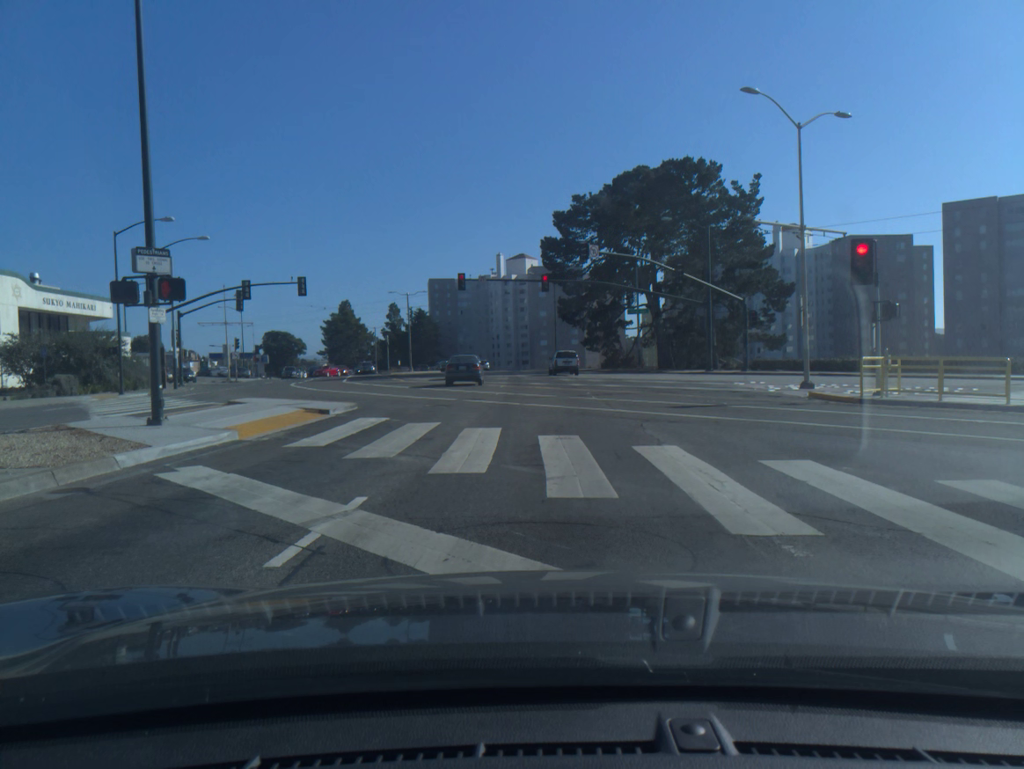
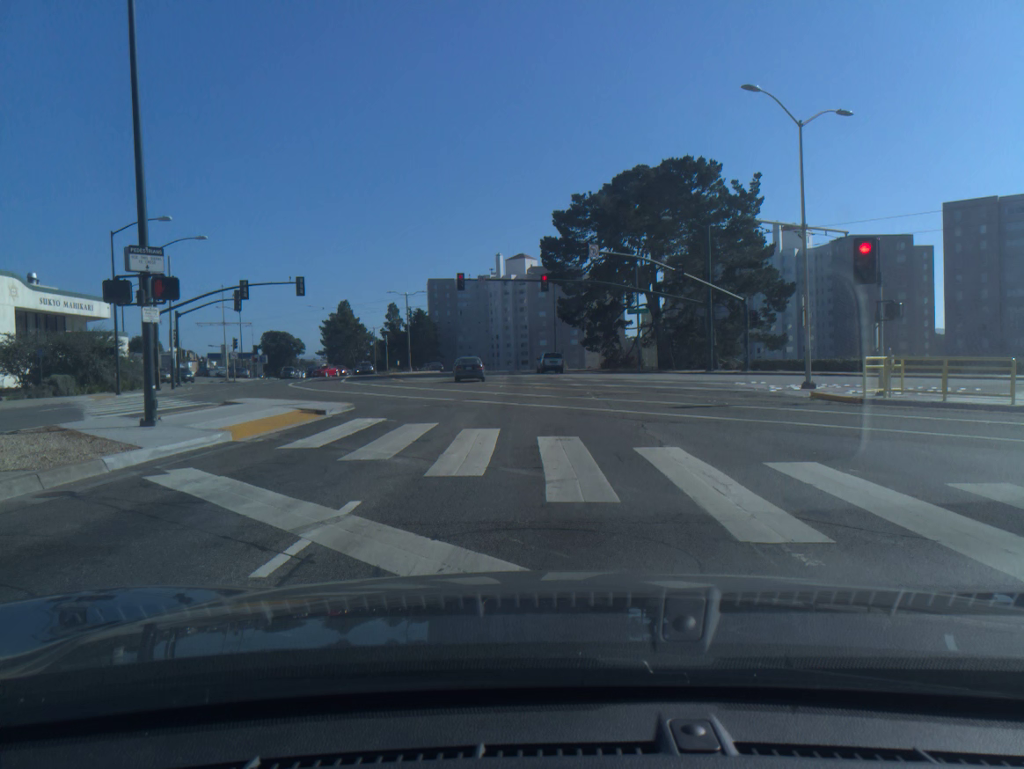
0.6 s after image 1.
(0.0, +0.2) m; 0°
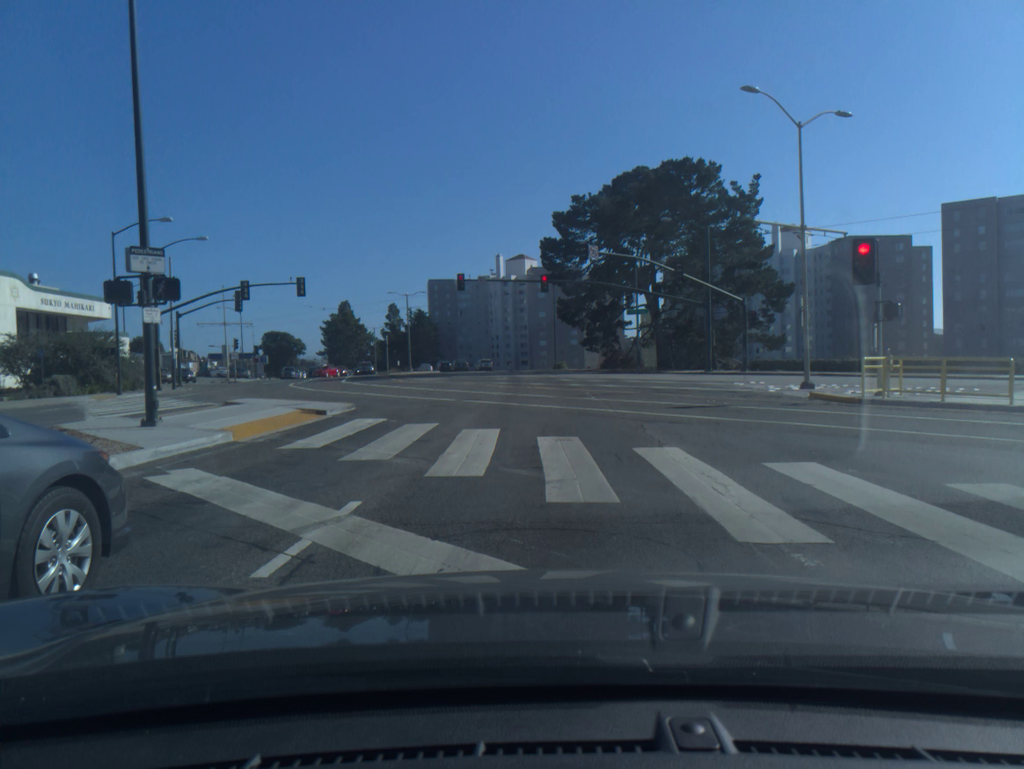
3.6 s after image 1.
(0.0, 0.0) m; 0°
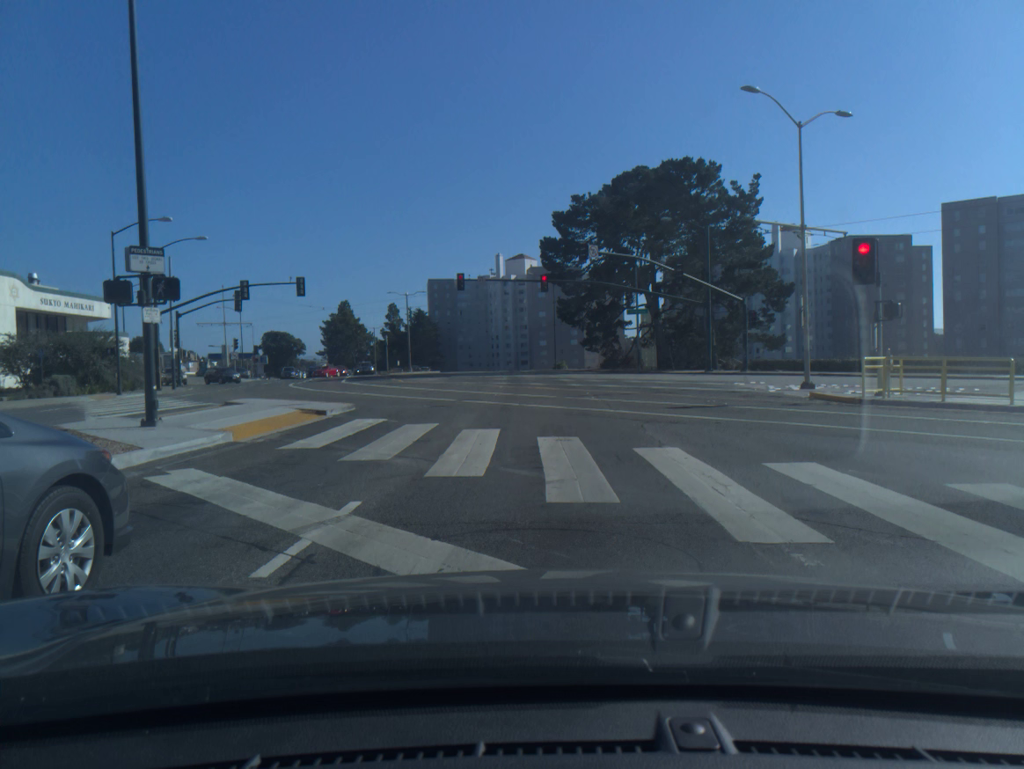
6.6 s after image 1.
(0.0, 0.0) m; 0°
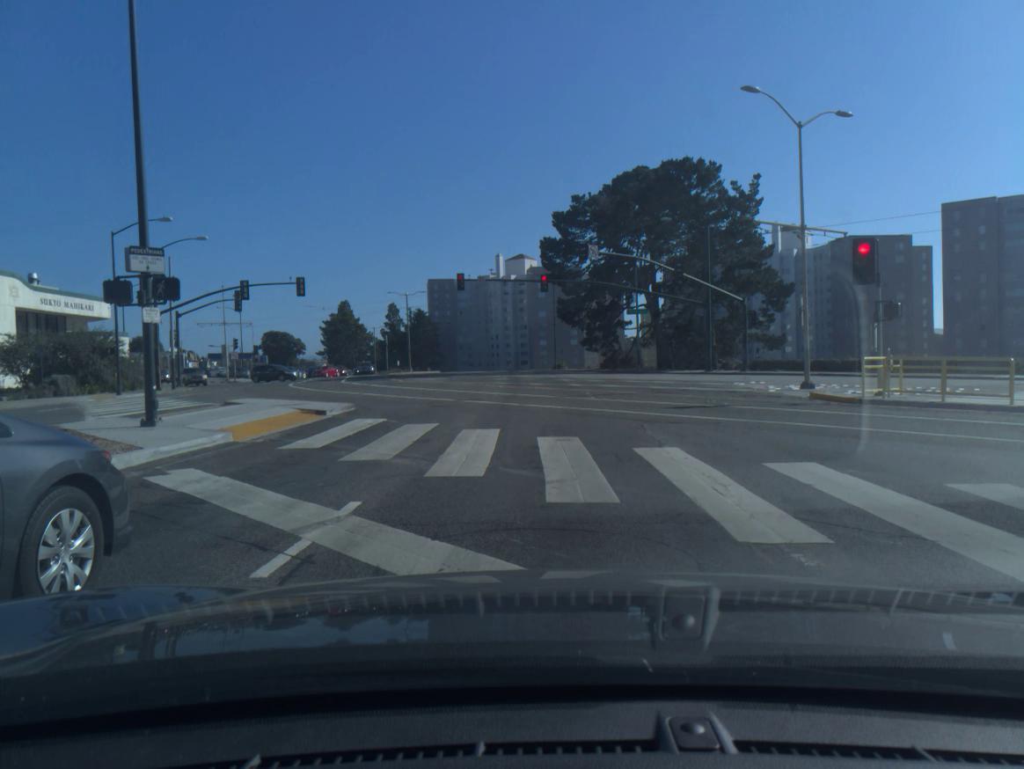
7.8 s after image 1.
(0.0, 0.0) m; 0°
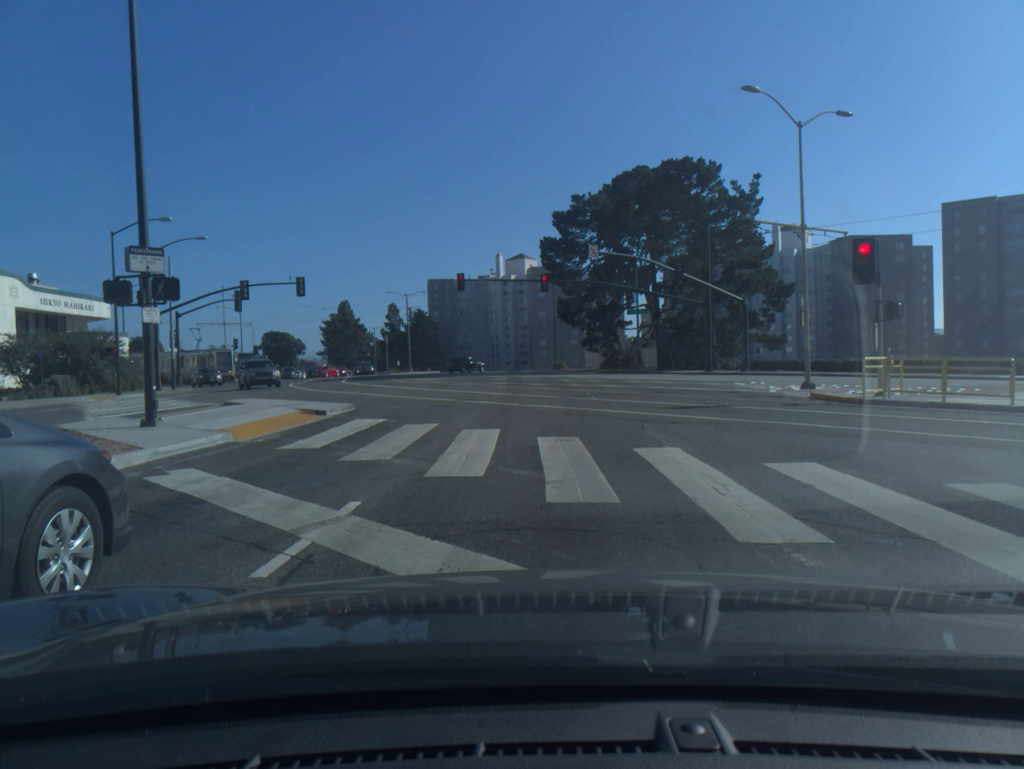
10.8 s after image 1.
(0.0, 0.0) m; 0°
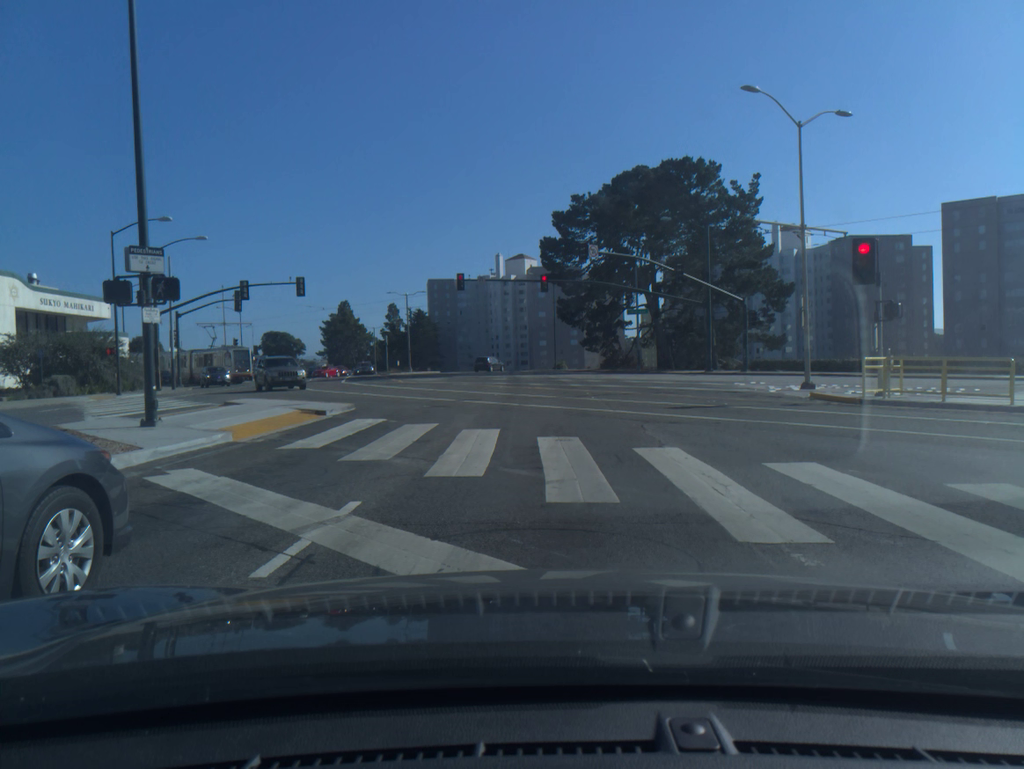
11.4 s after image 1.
(0.0, 0.0) m; 0°
